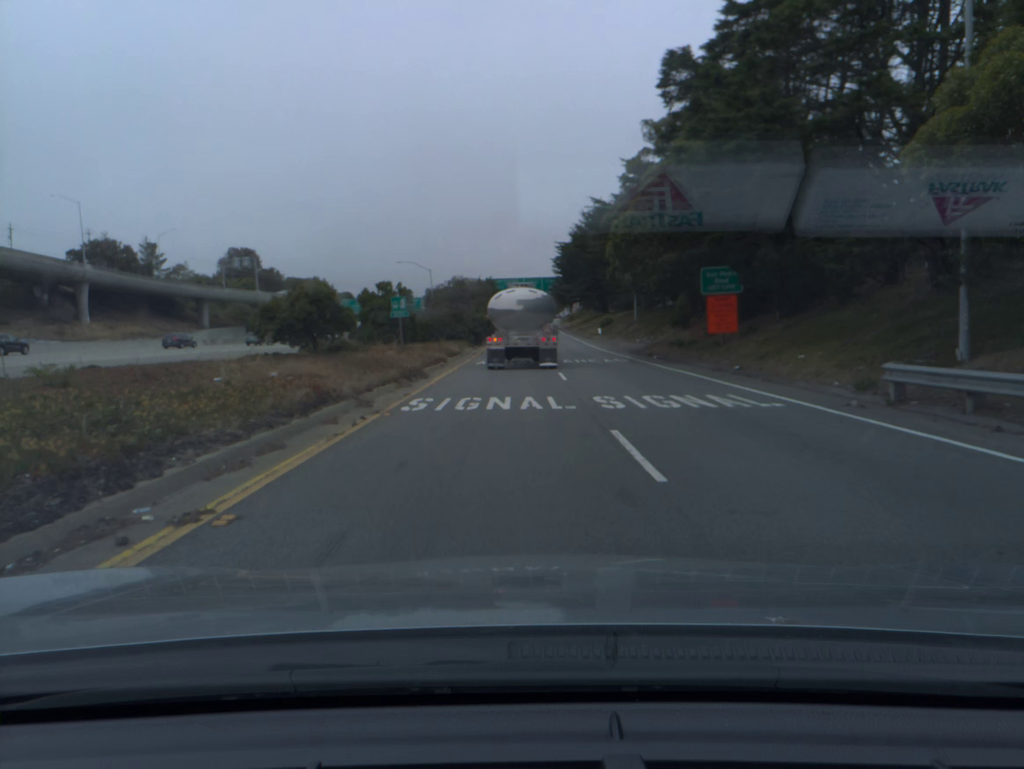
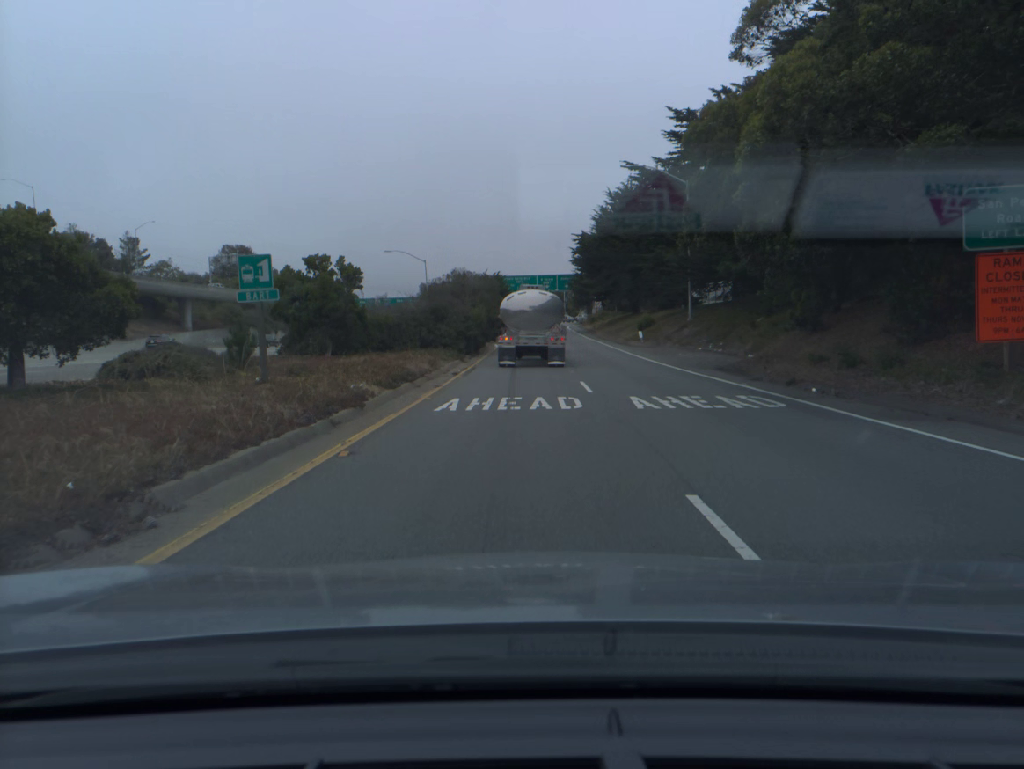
(-0.2, +18.9) m; -1°
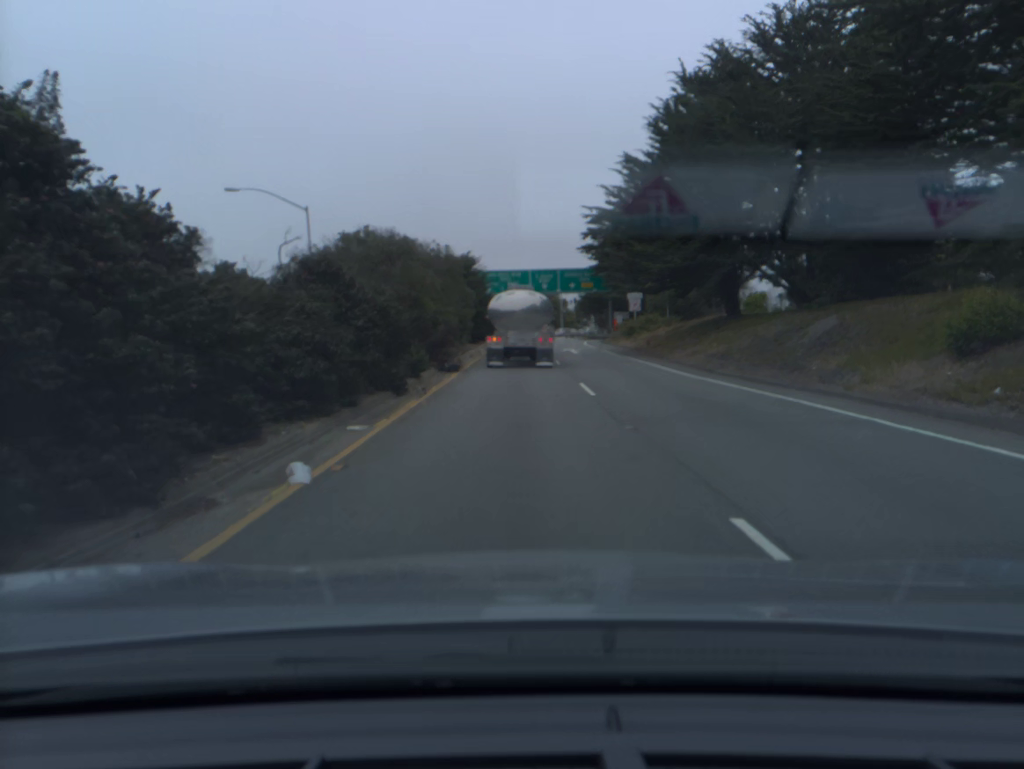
(+0.2, +45.1) m; +1°
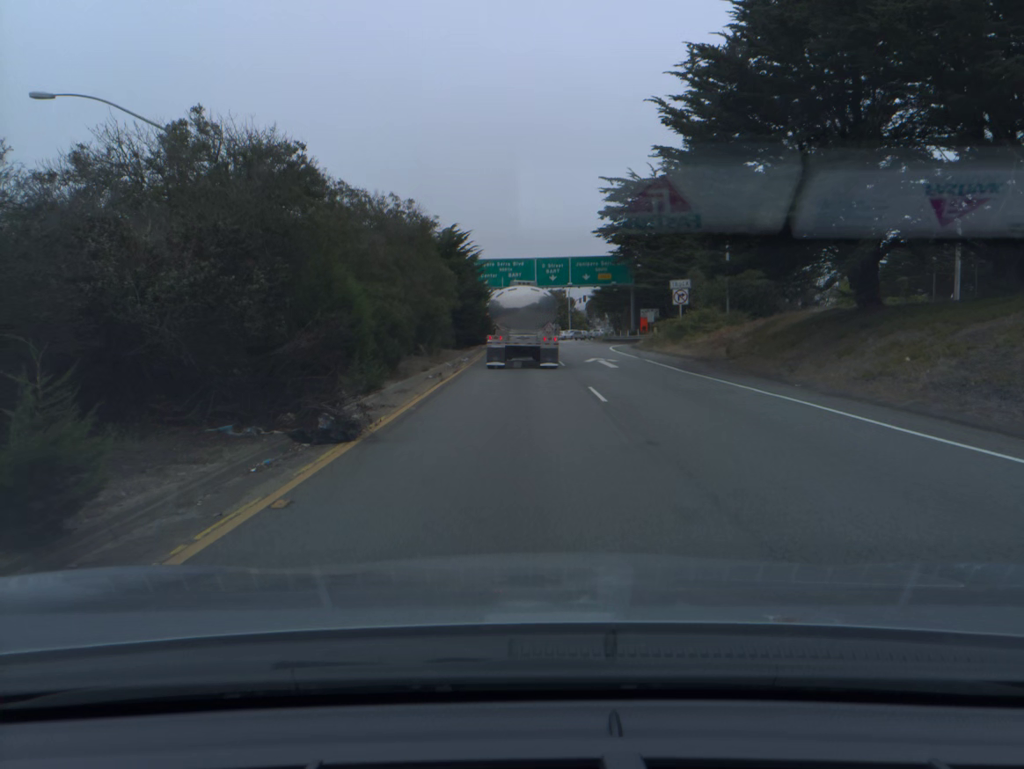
(-0.1, +16.6) m; 0°
